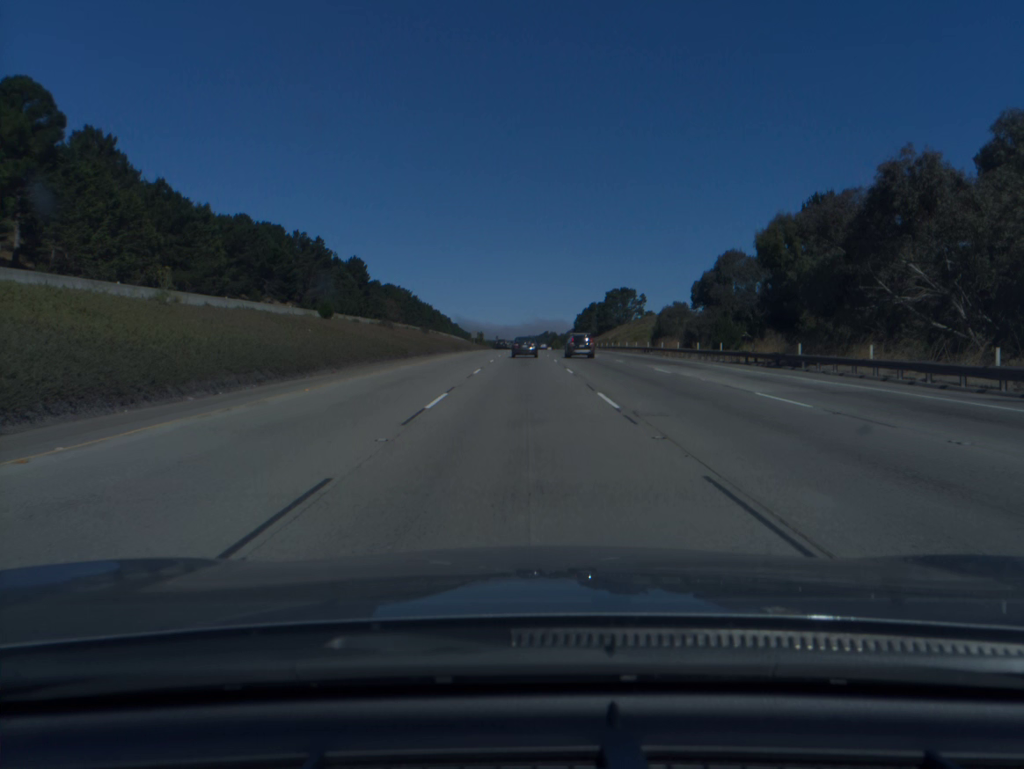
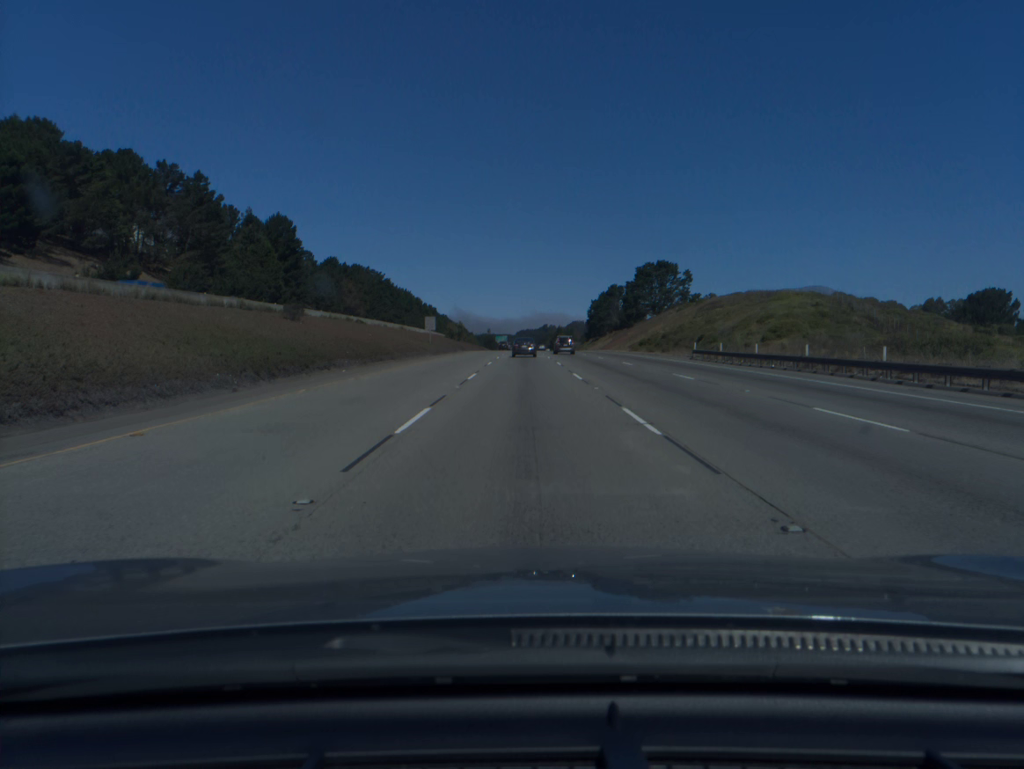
(+0.1, +76.8) m; 0°
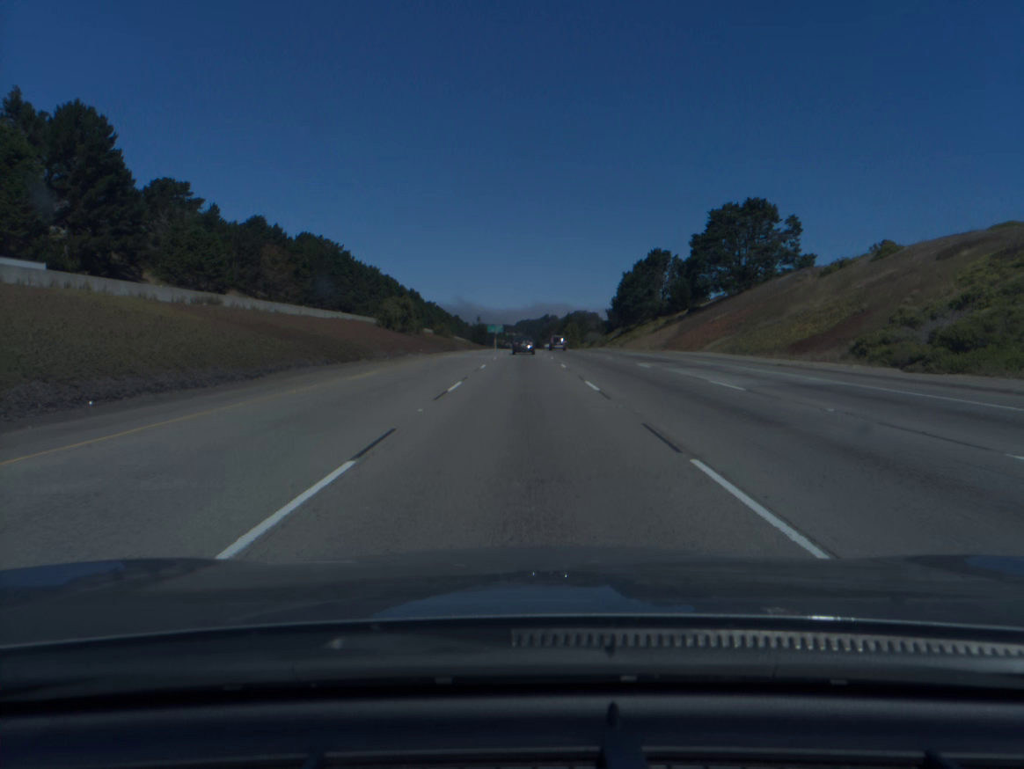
(0.0, +79.4) m; 0°
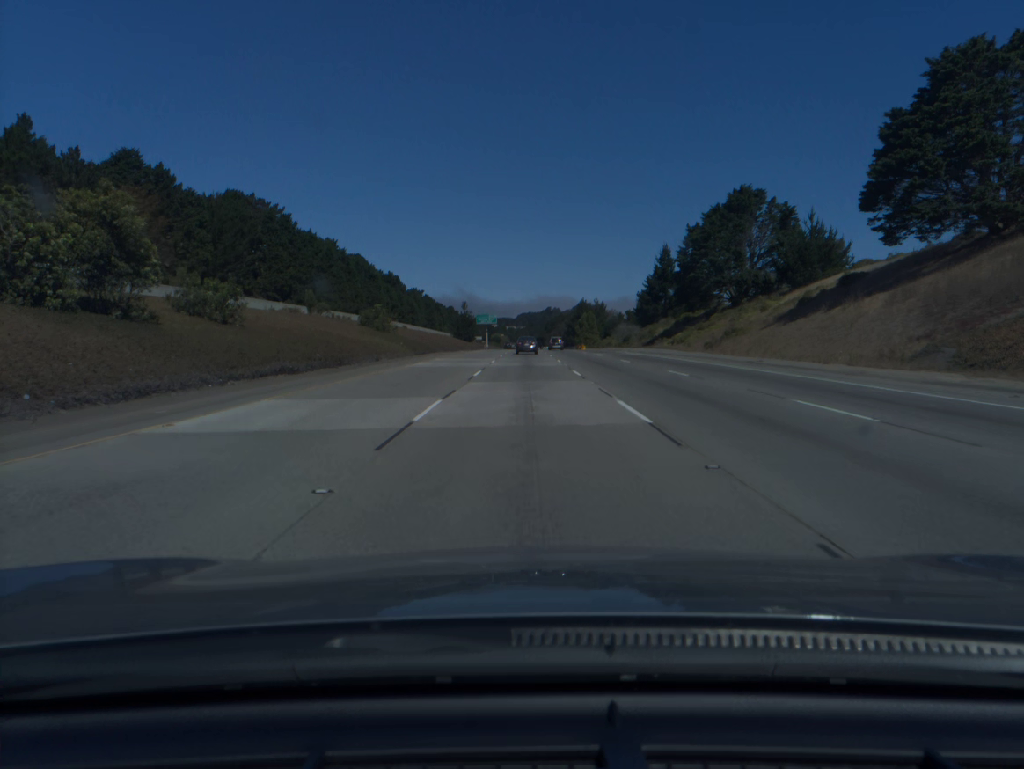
(0.0, +65.5) m; 0°
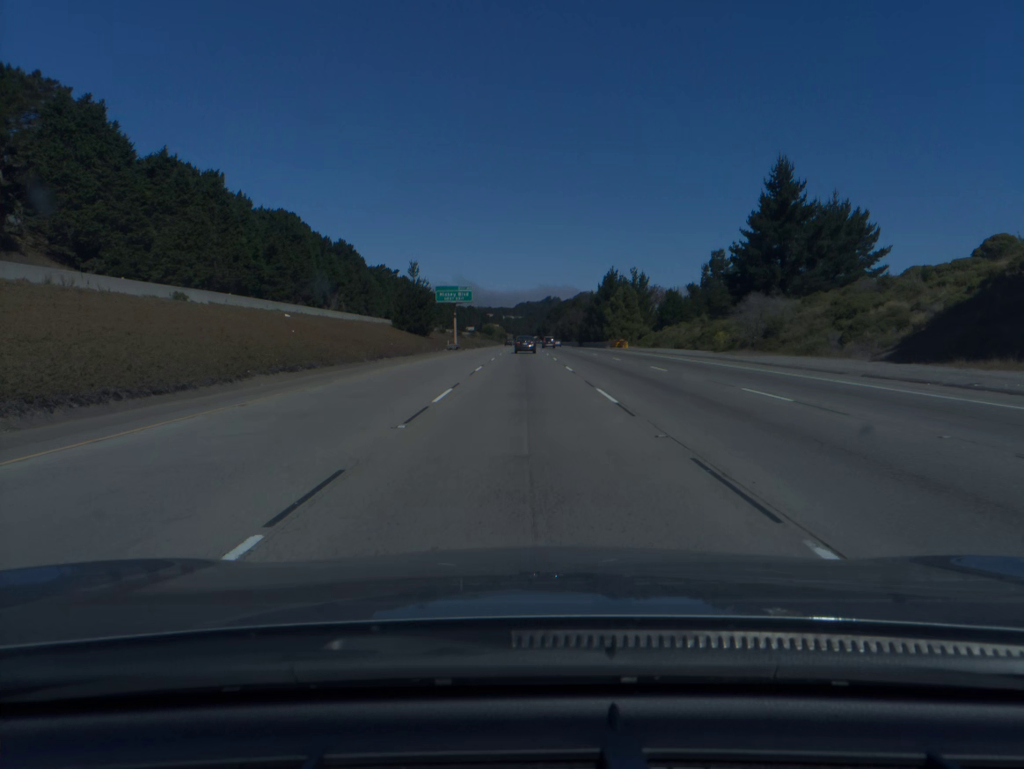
(0.0, +84.0) m; 0°
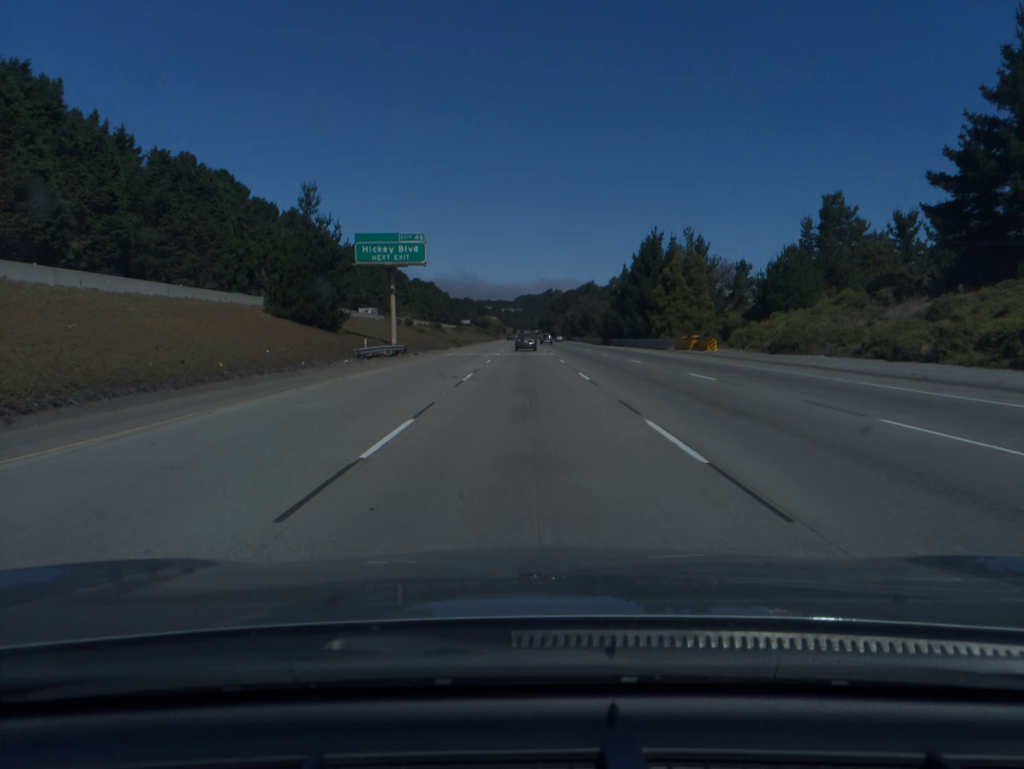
(-0.1, +51.2) m; 0°
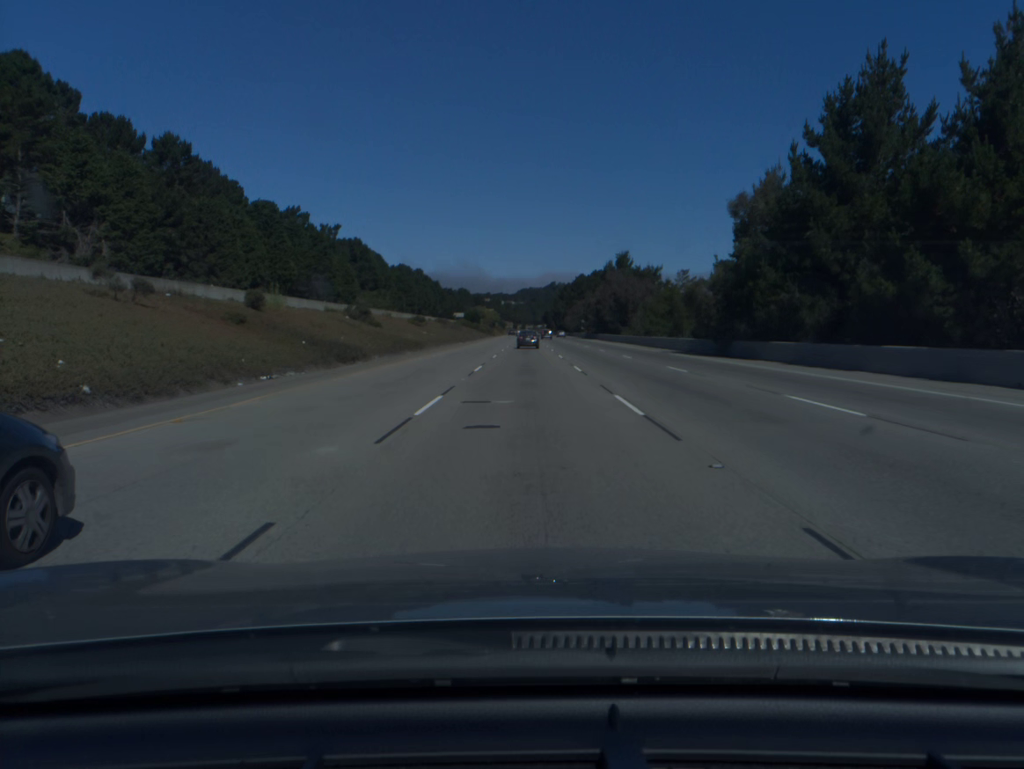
(0.0, +68.6) m; 0°
